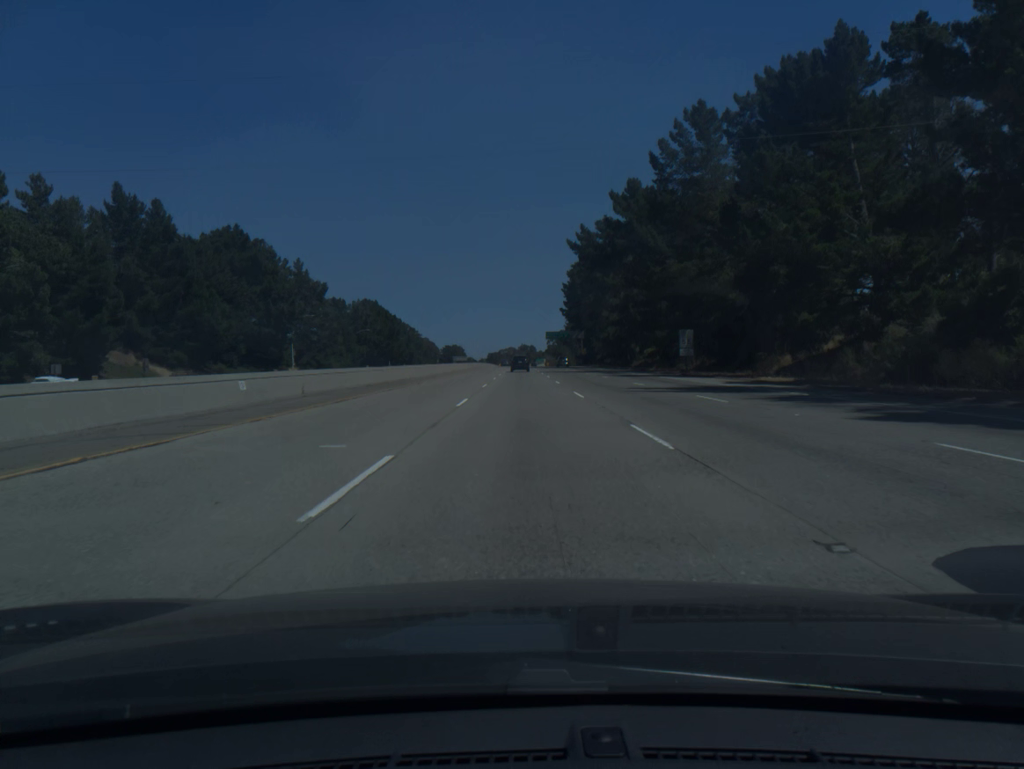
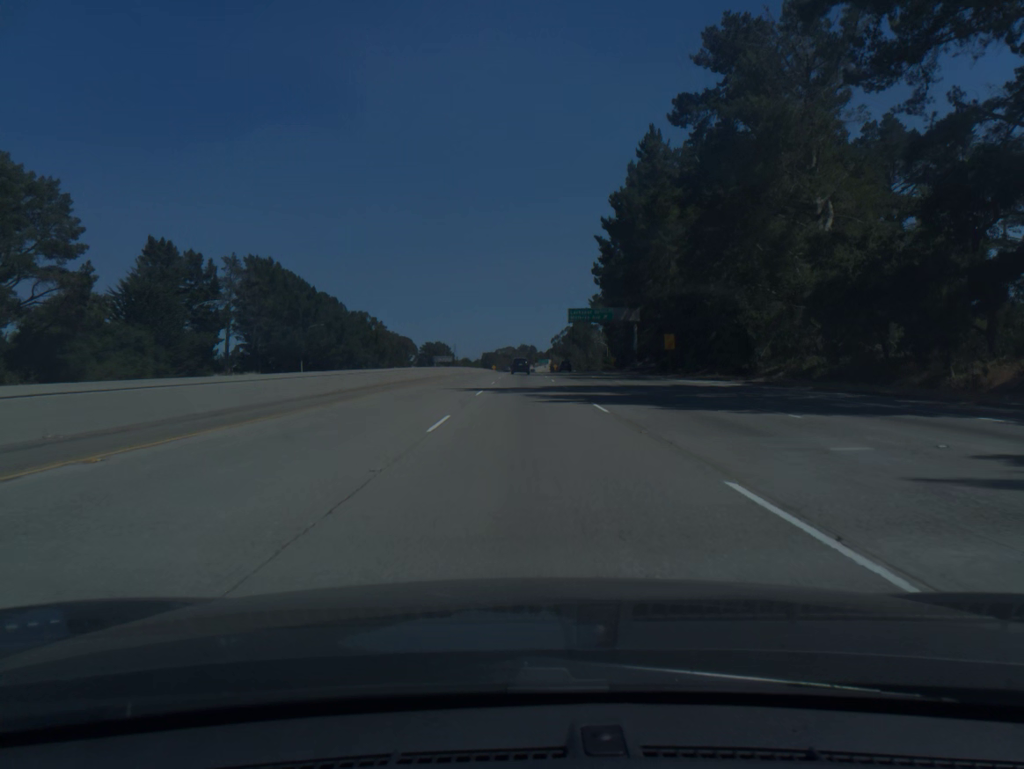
(+0.1, +94.0) m; 0°
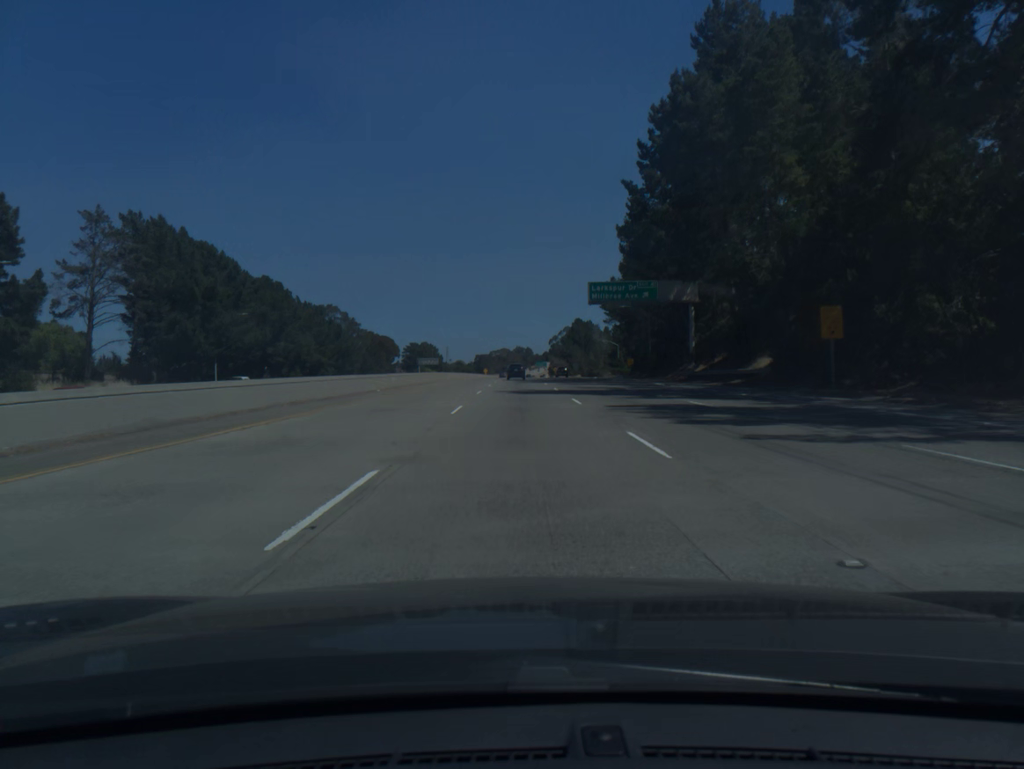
(+0.1, +37.4) m; 0°
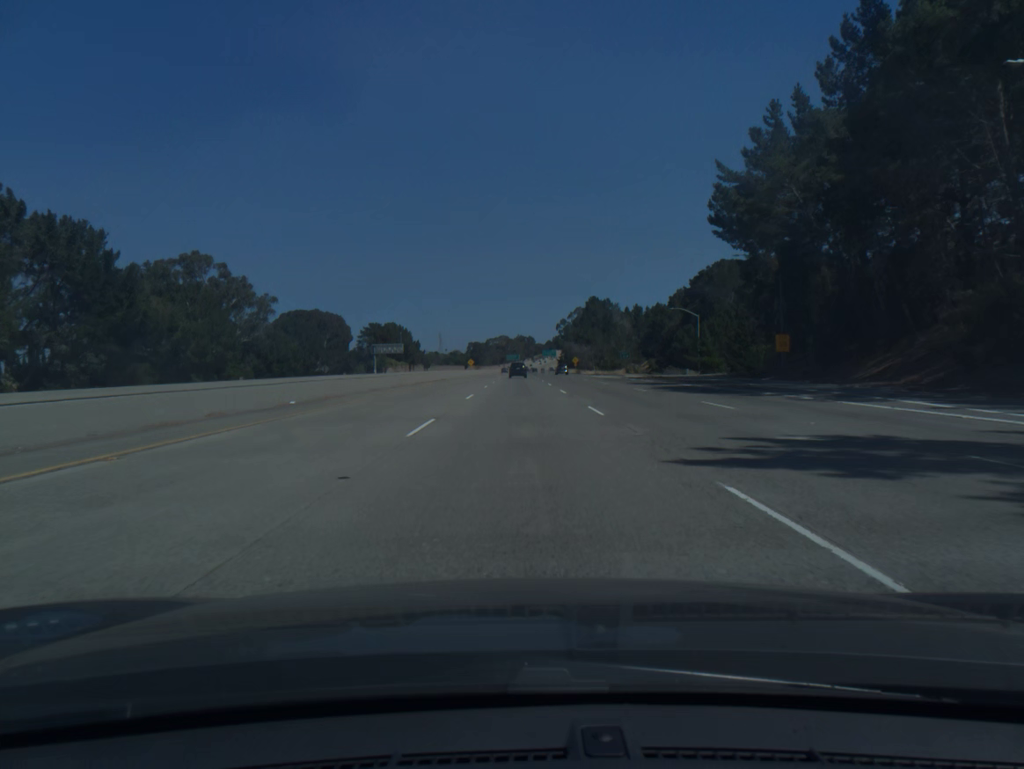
(-0.2, +94.1) m; 0°
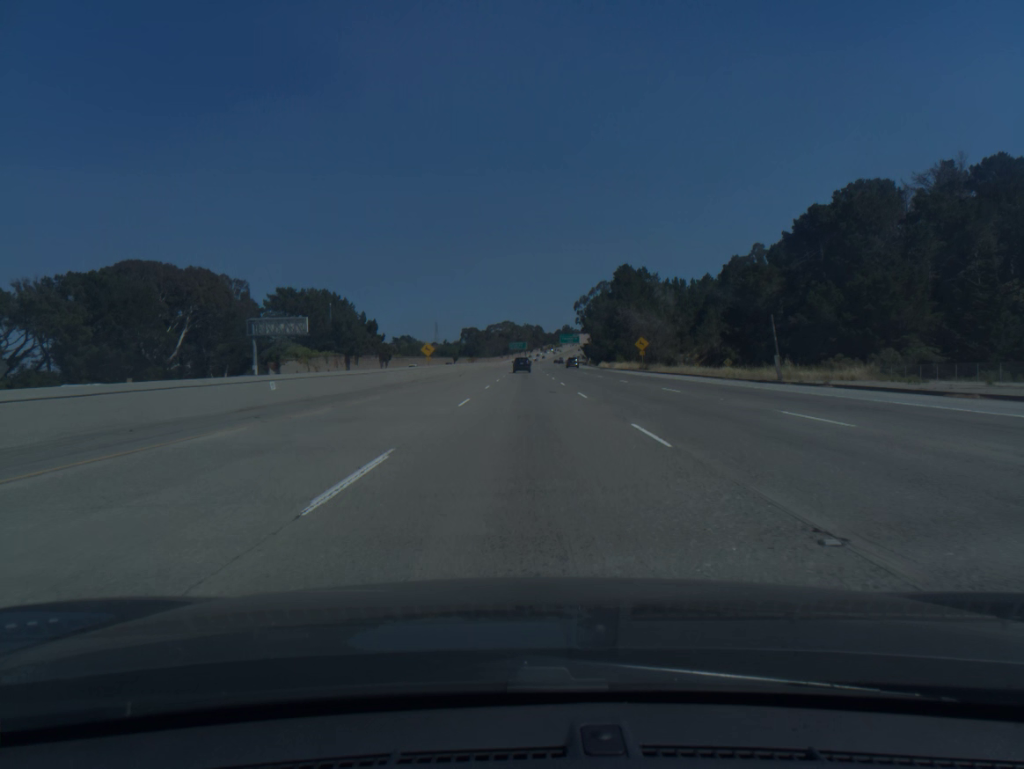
(-0.3, +94.9) m; -1°
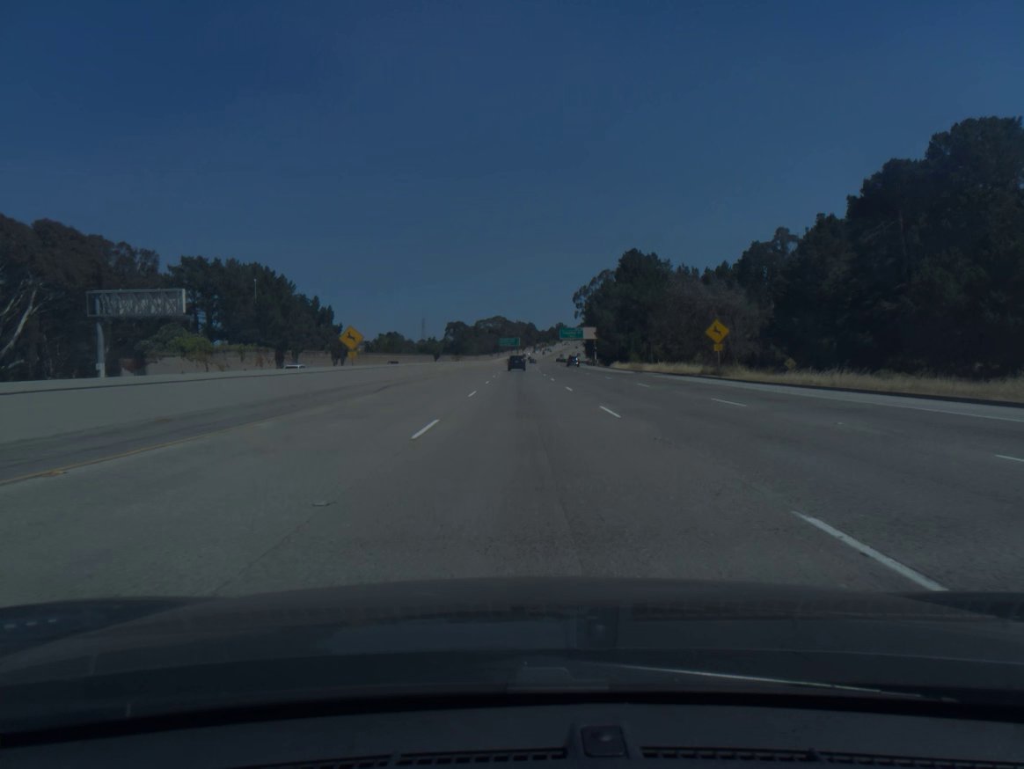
(+0.1, +37.8) m; +1°
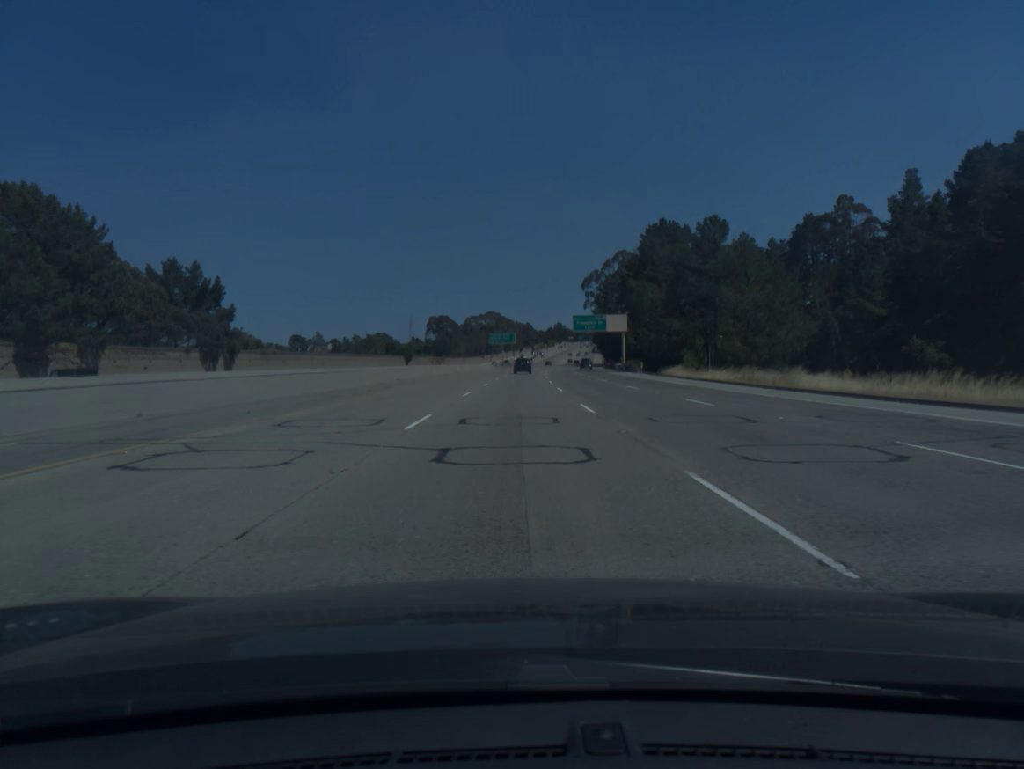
(+0.3, +56.3) m; 0°
